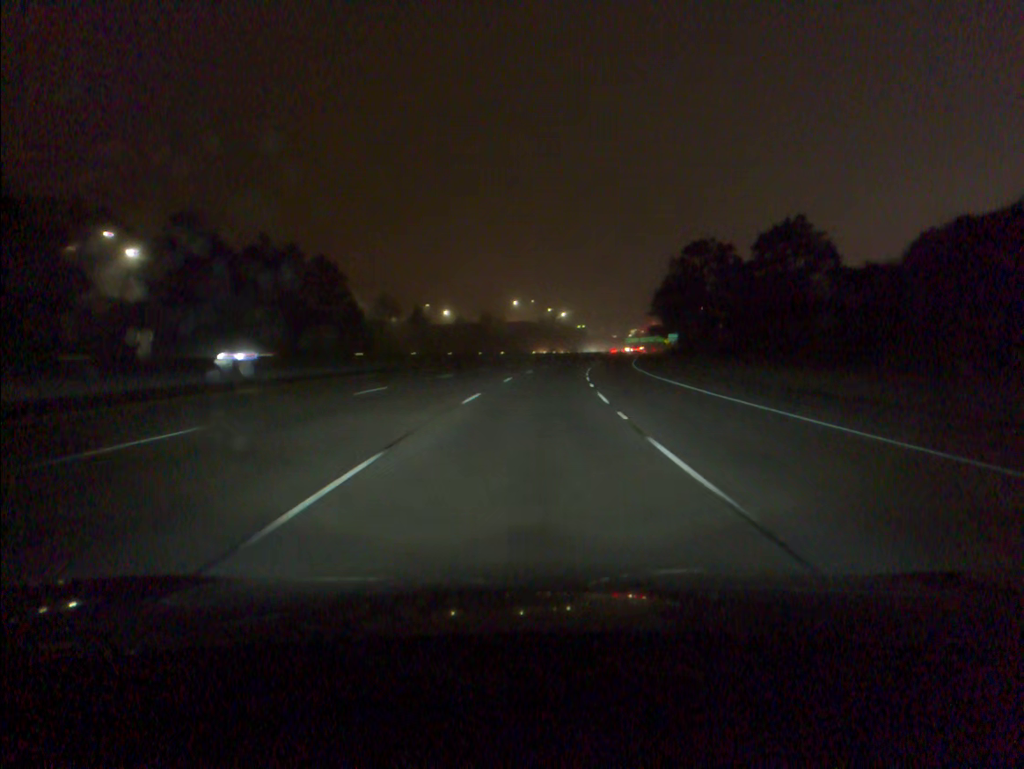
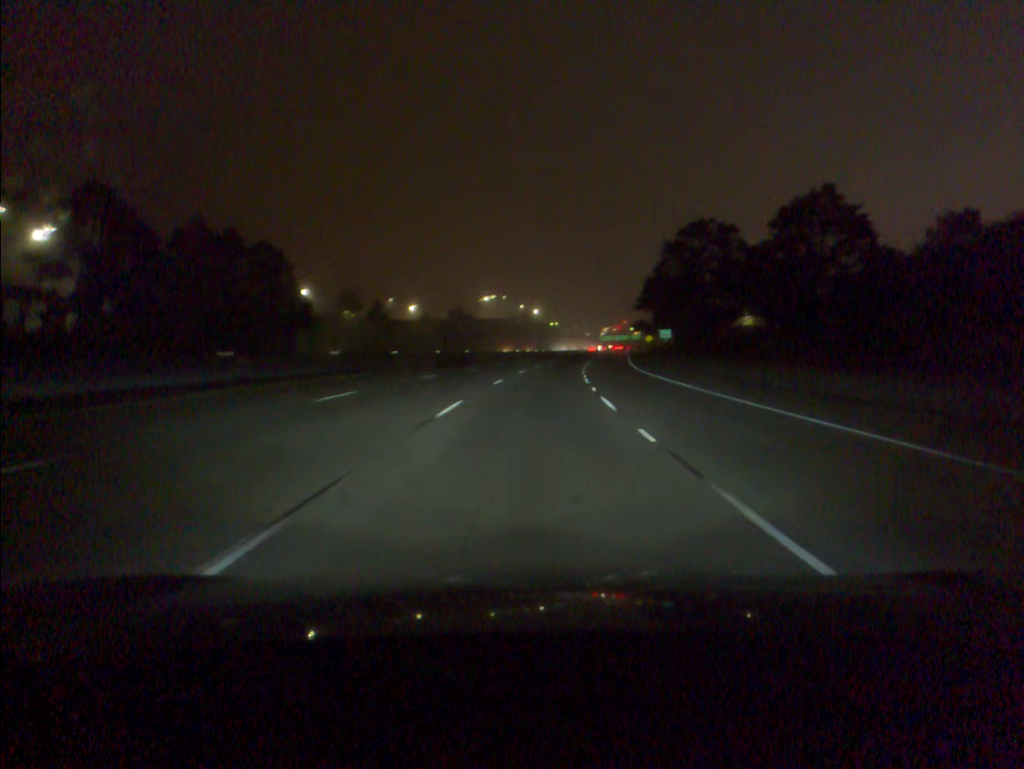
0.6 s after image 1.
(+0.3, +18.6) m; +2°
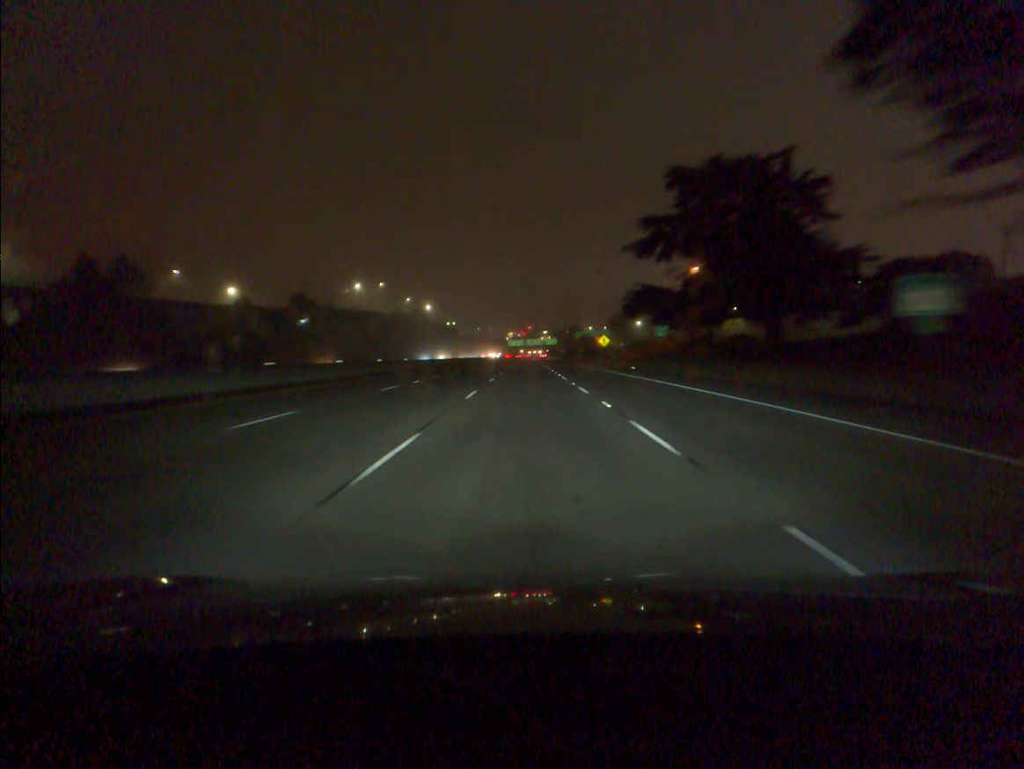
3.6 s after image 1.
(+6.8, +92.2) m; +7°
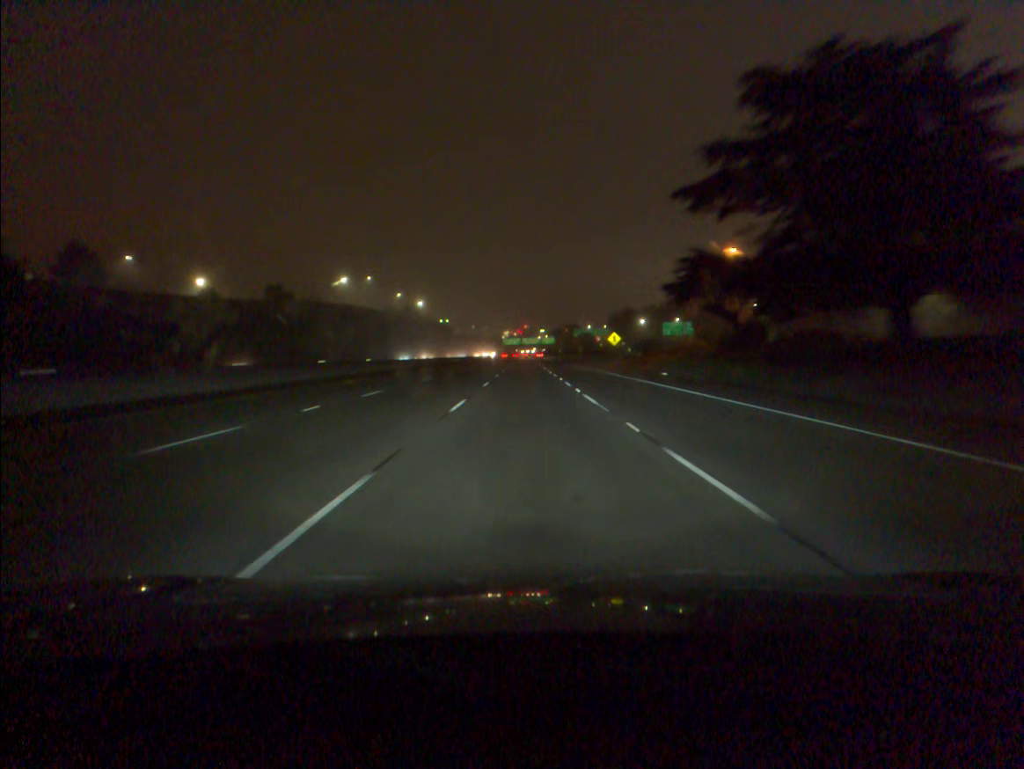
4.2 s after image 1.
(0.0, +18.3) m; 0°
